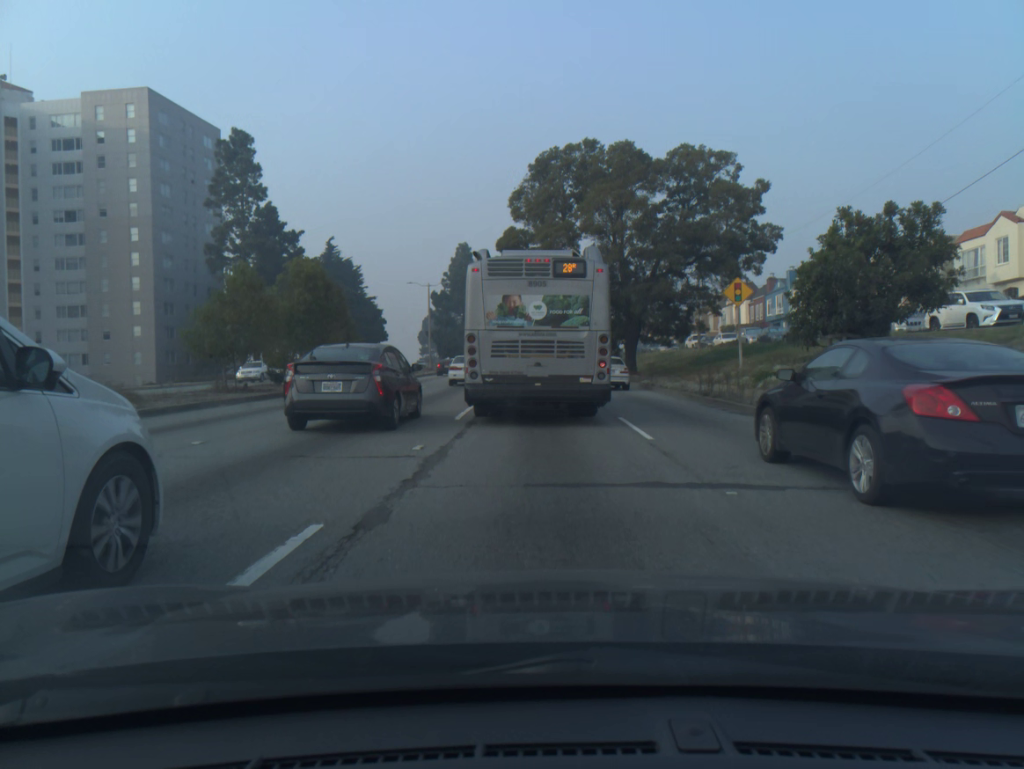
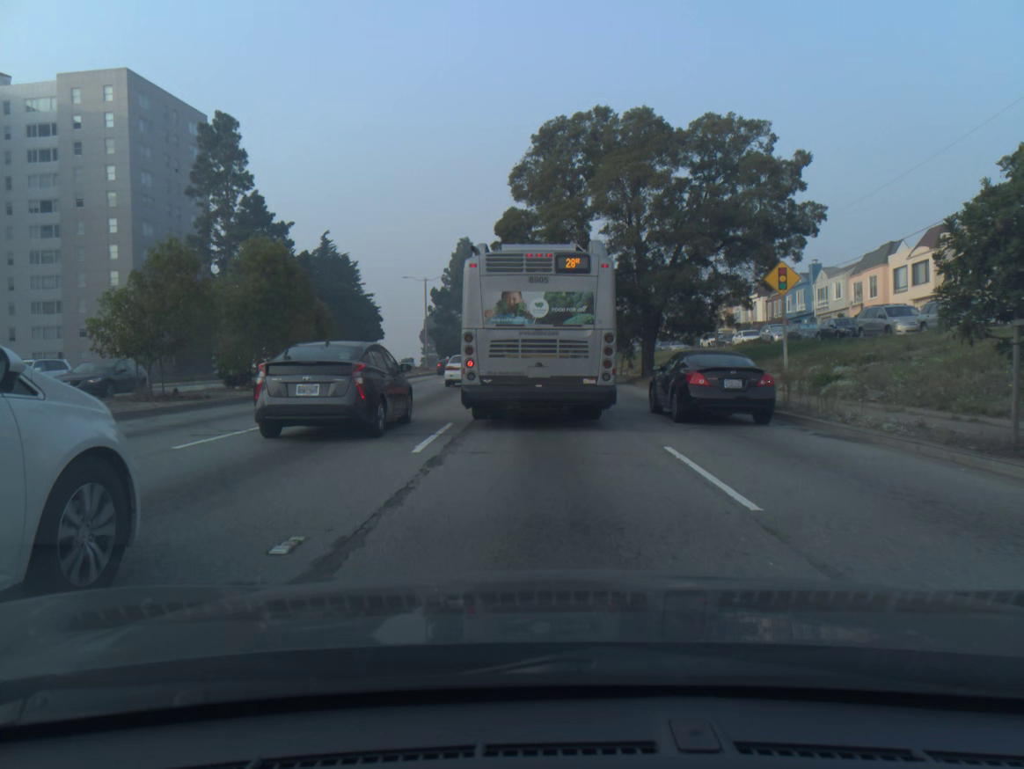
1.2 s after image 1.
(0.0, +5.5) m; -1°
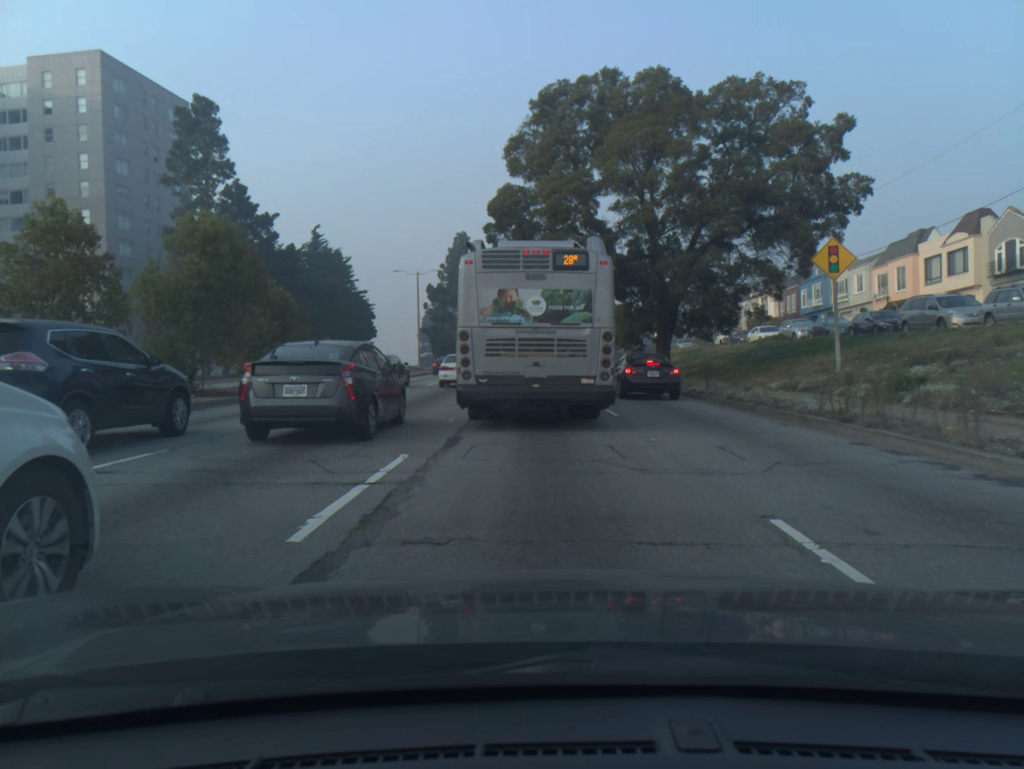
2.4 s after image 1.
(0.0, +4.9) m; 0°
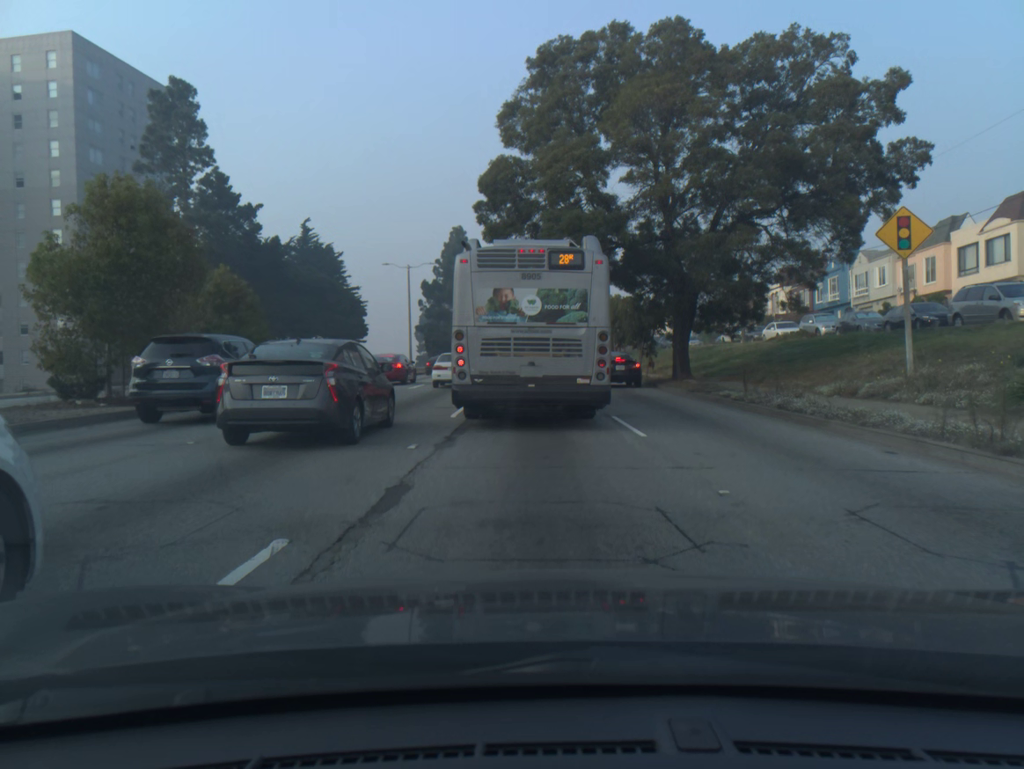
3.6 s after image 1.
(0.0, +4.5) m; 0°
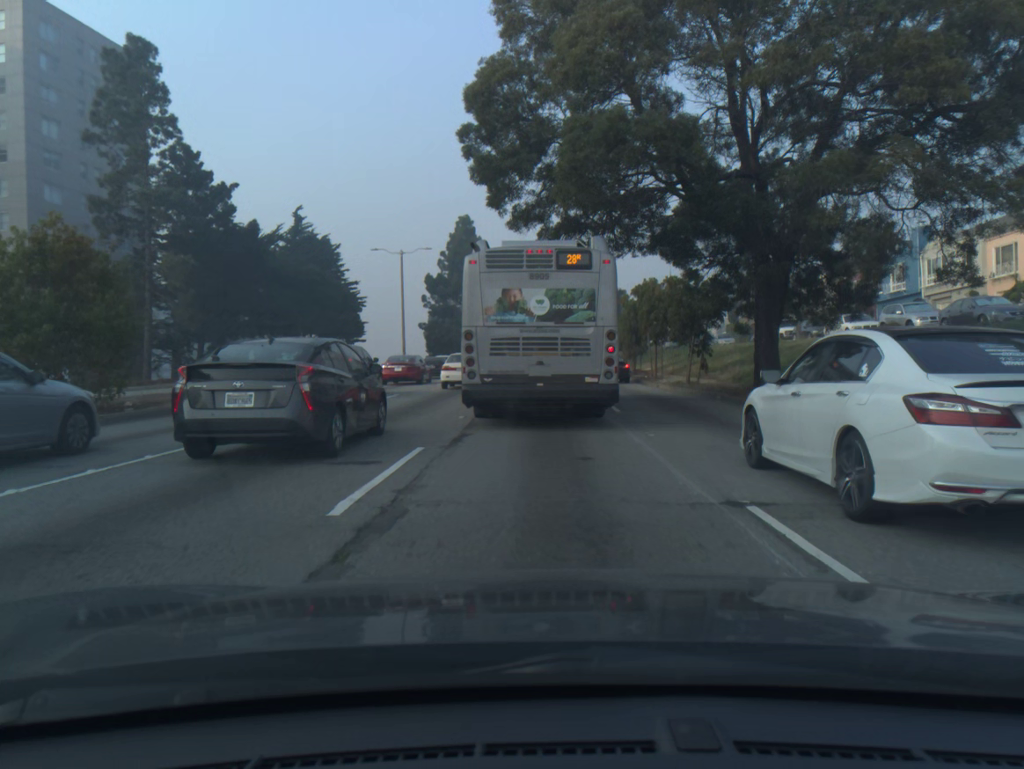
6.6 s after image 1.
(0.0, +9.8) m; -1°
